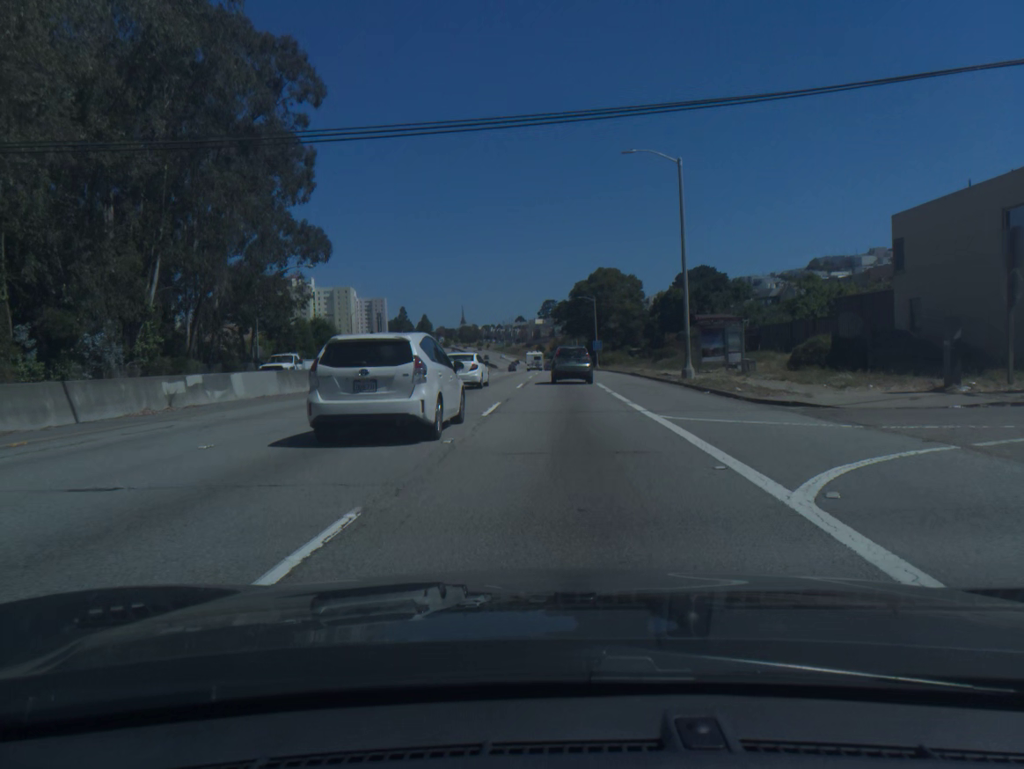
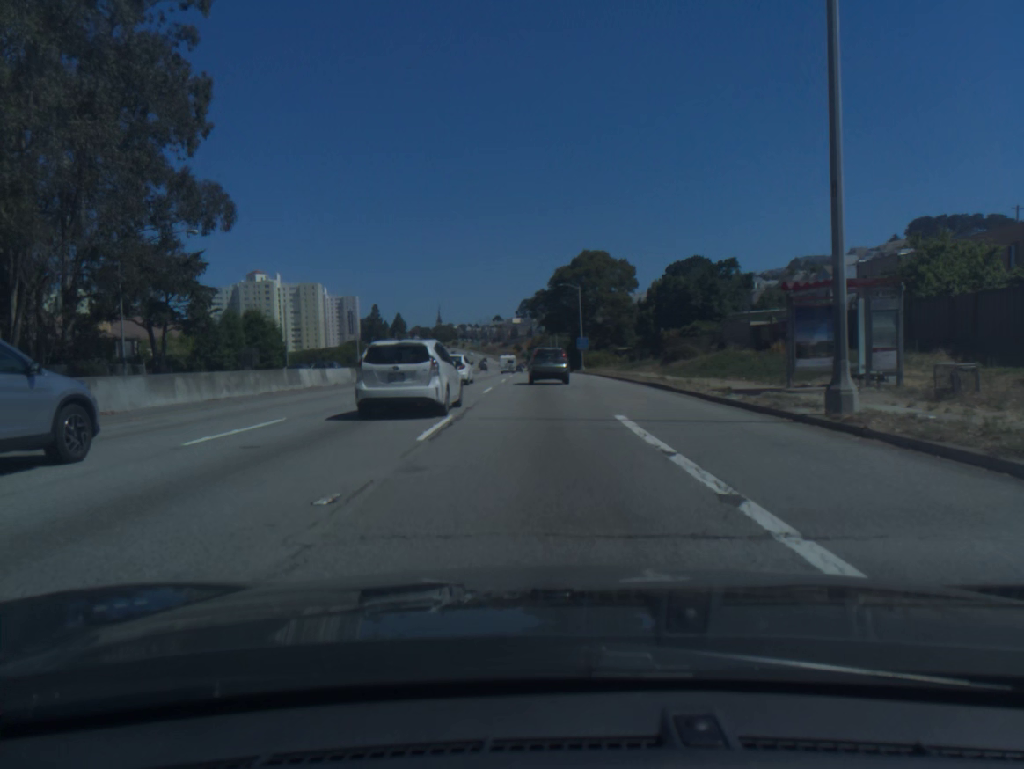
(+0.4, +19.4) m; +2°
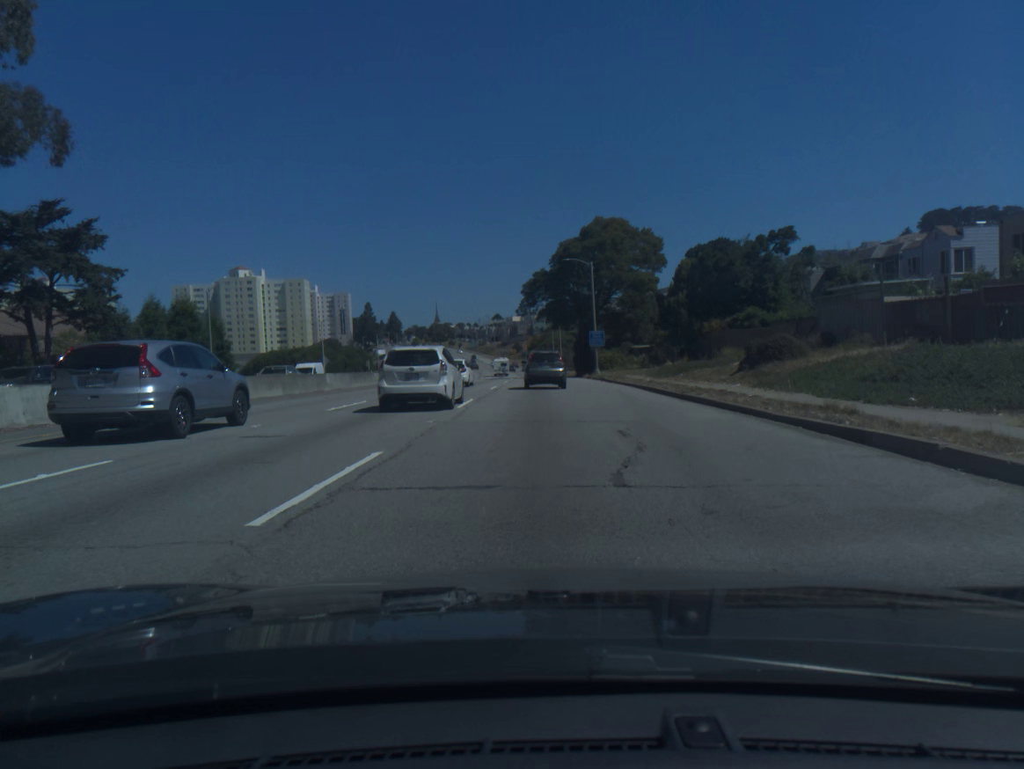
(0.0, +20.8) m; 0°
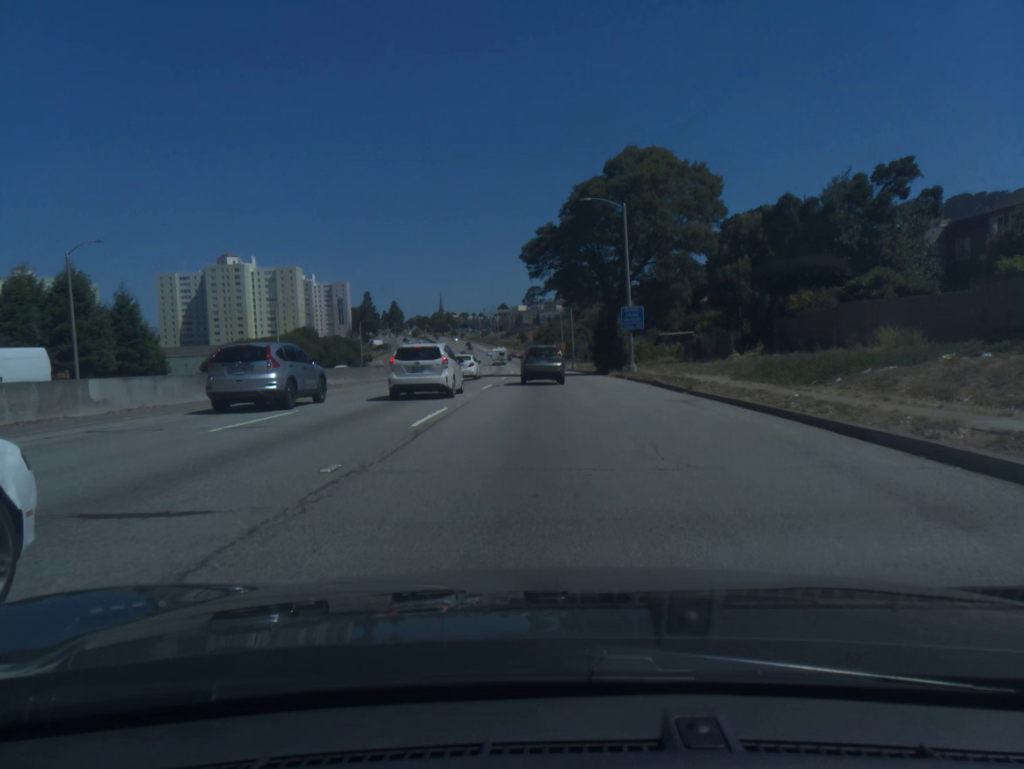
(-0.1, +21.6) m; -1°
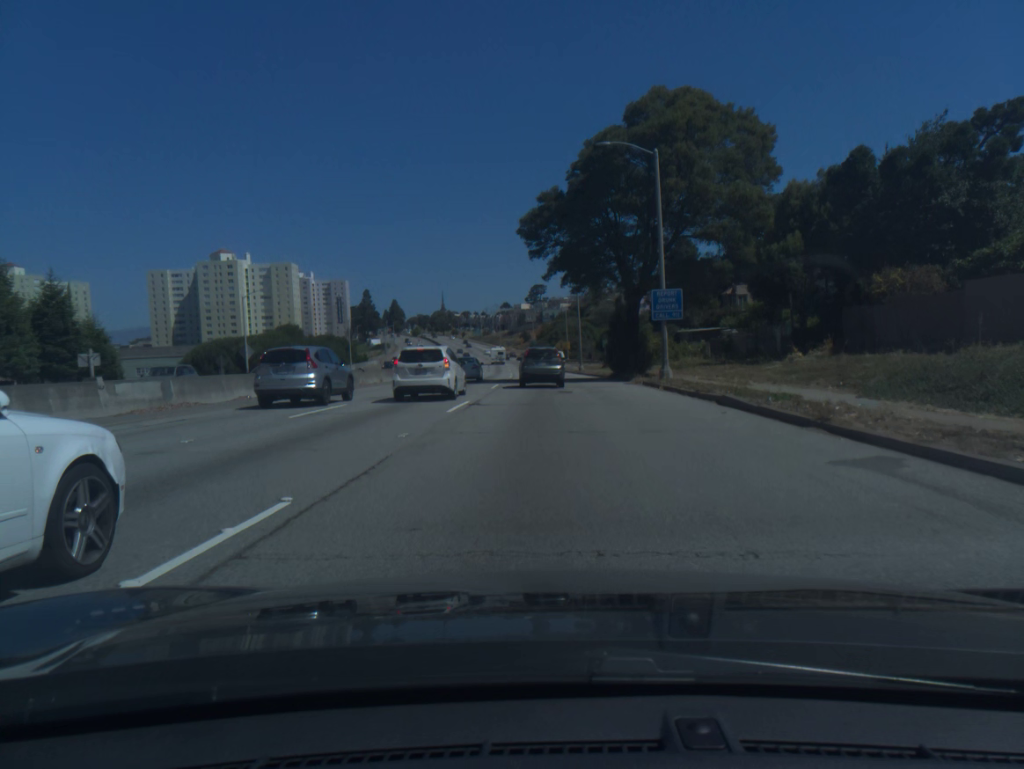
(0.0, +10.9) m; 0°
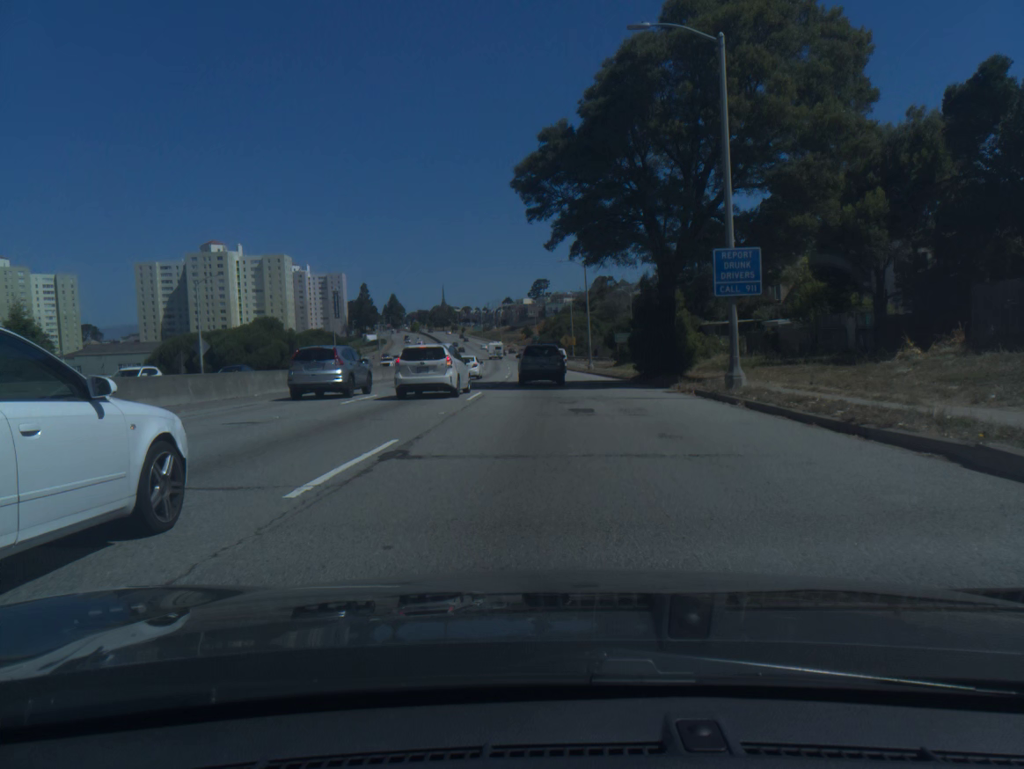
(0.0, +10.9) m; 0°
